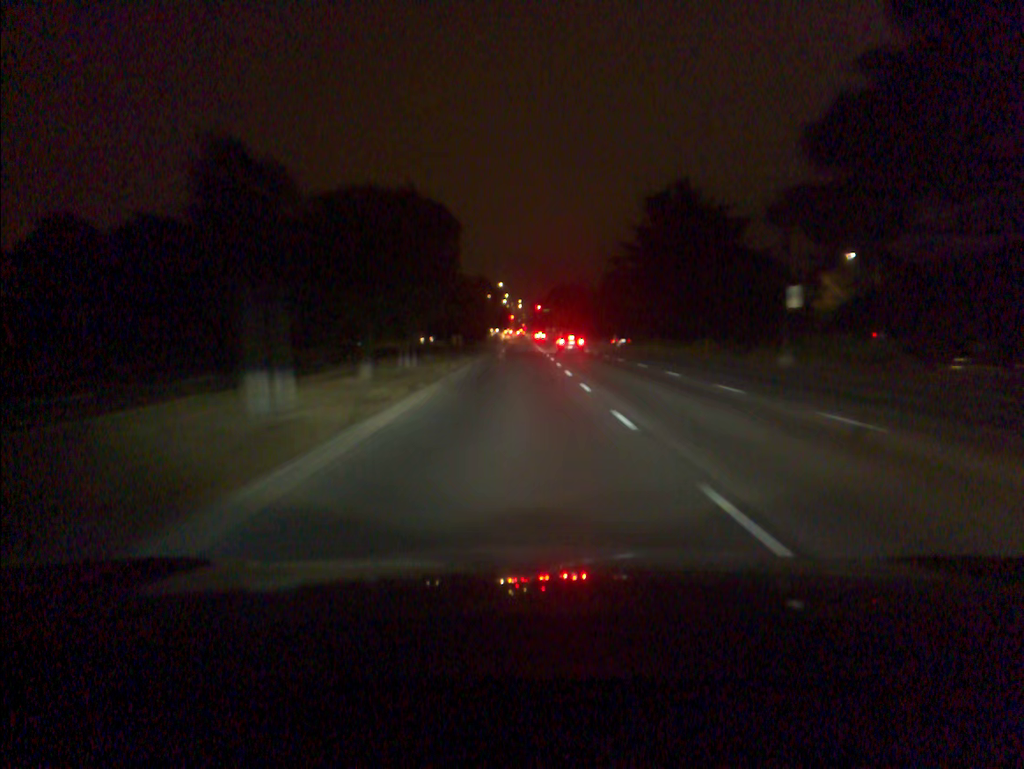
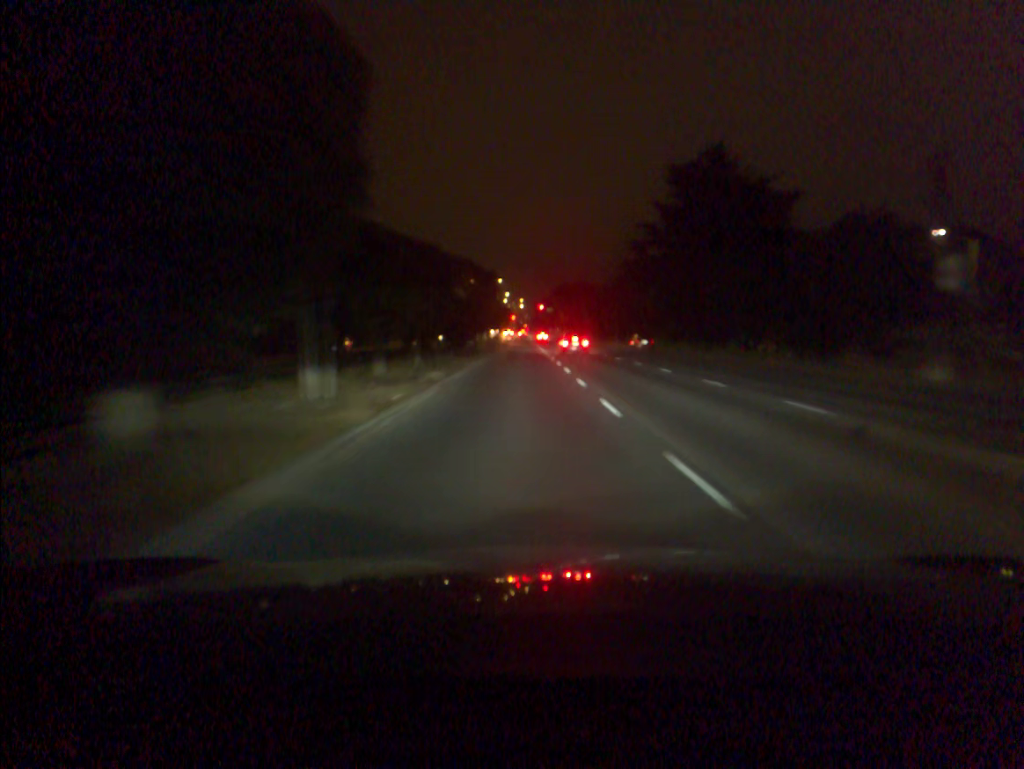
(0.0, +12.7) m; 0°
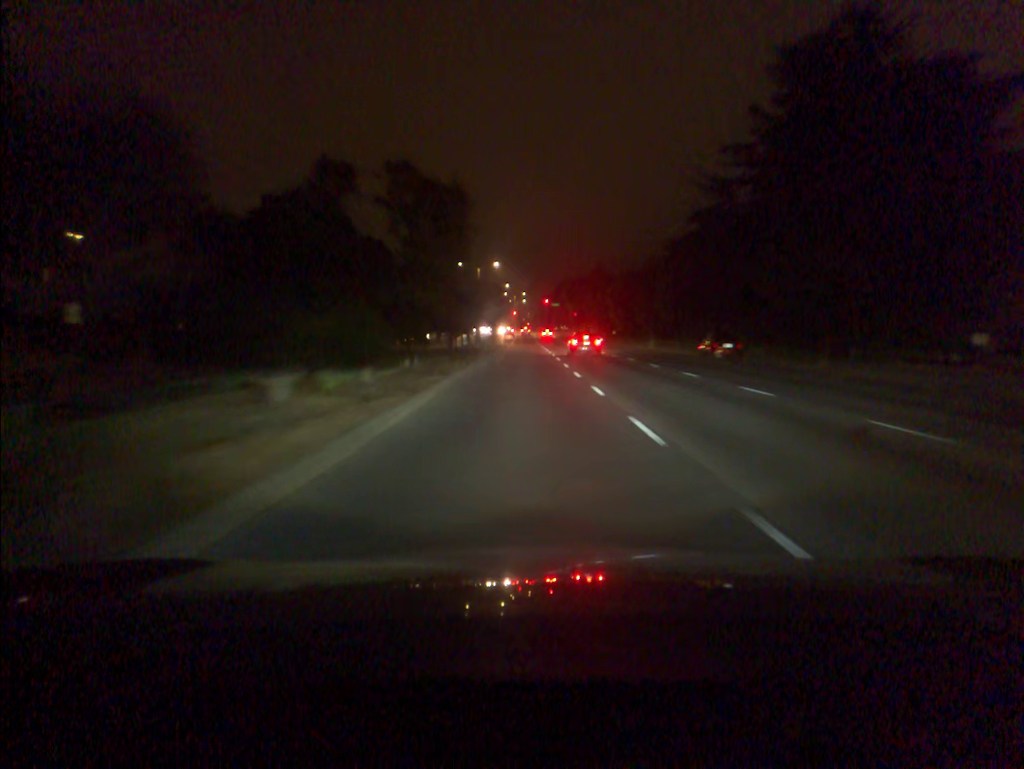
(-0.1, +25.1) m; 0°
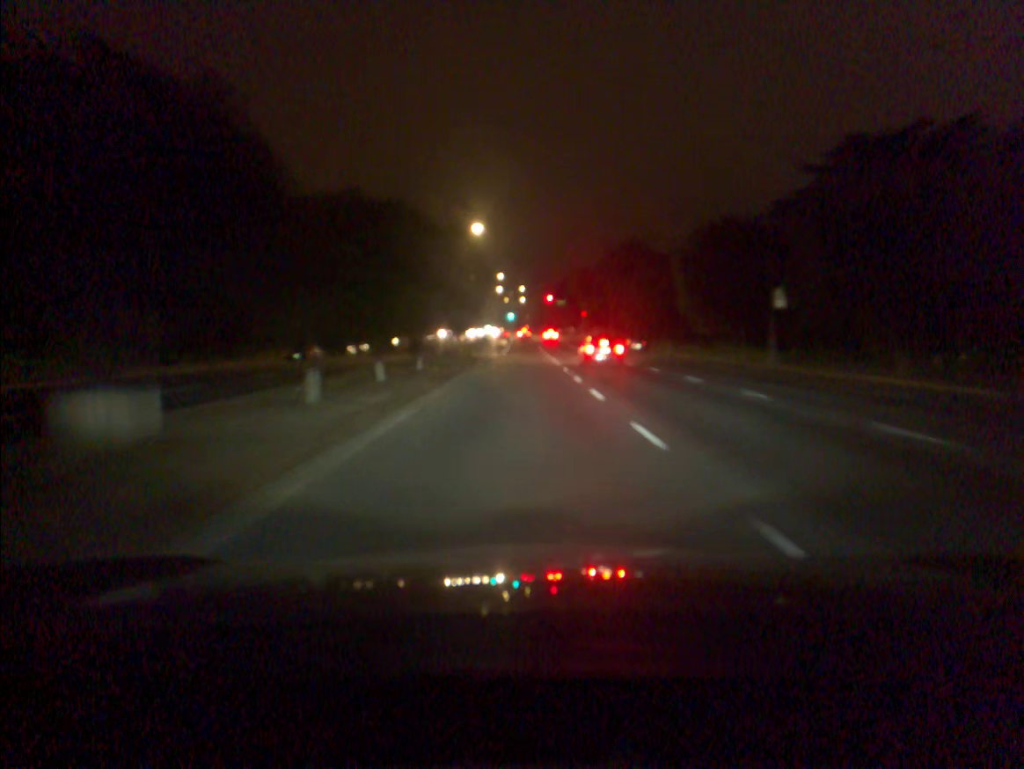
(+0.1, +36.5) m; 0°
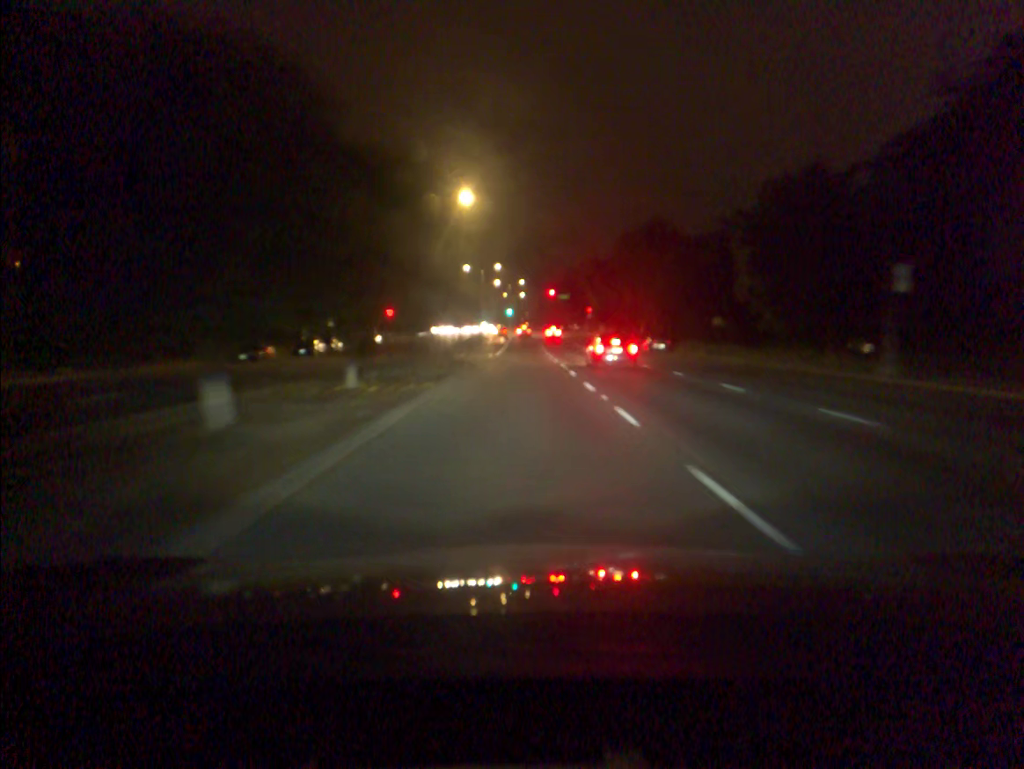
(0.0, +11.8) m; 0°
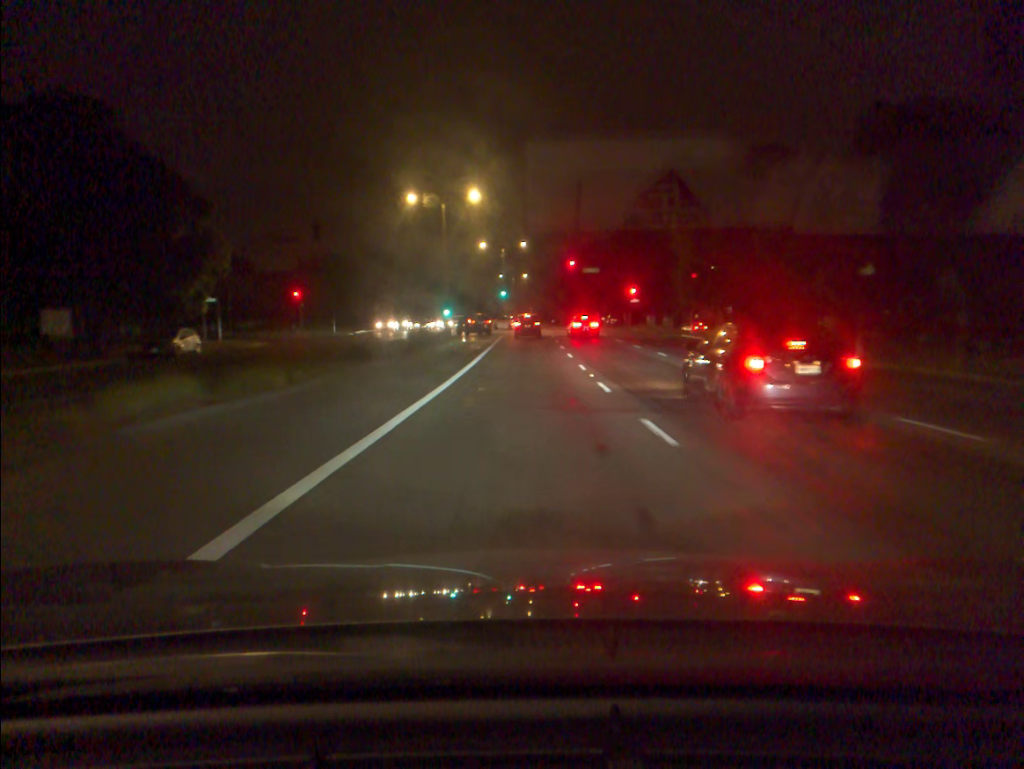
(+0.1, +53.4) m; 0°
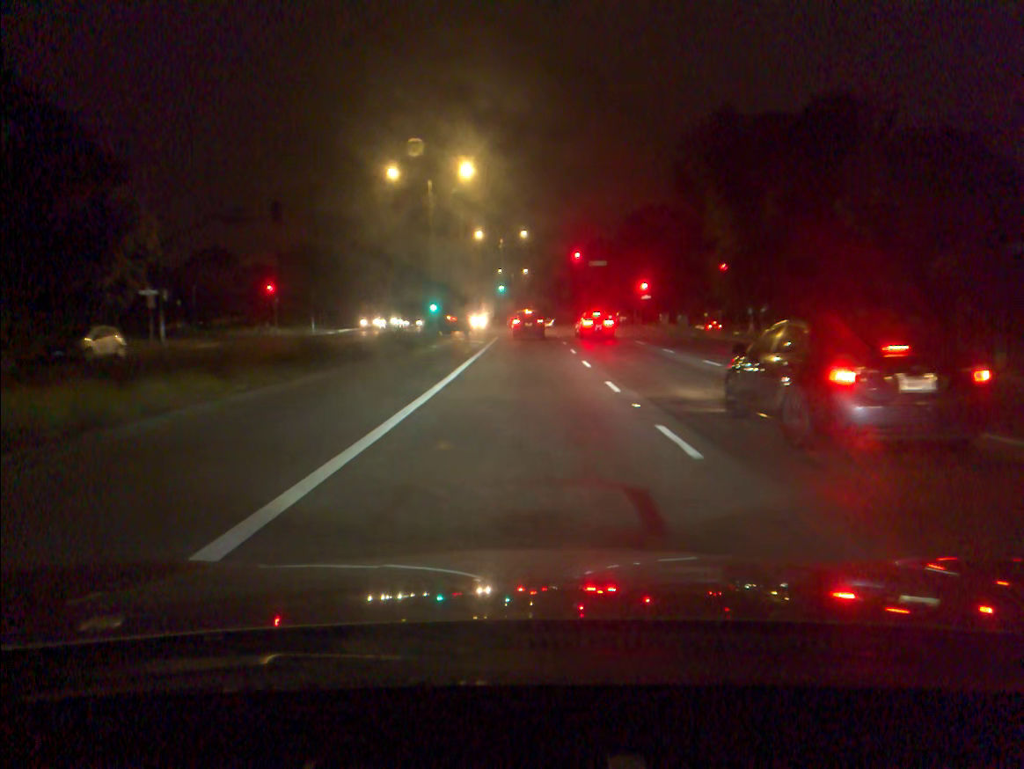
(0.0, +8.4) m; 0°
